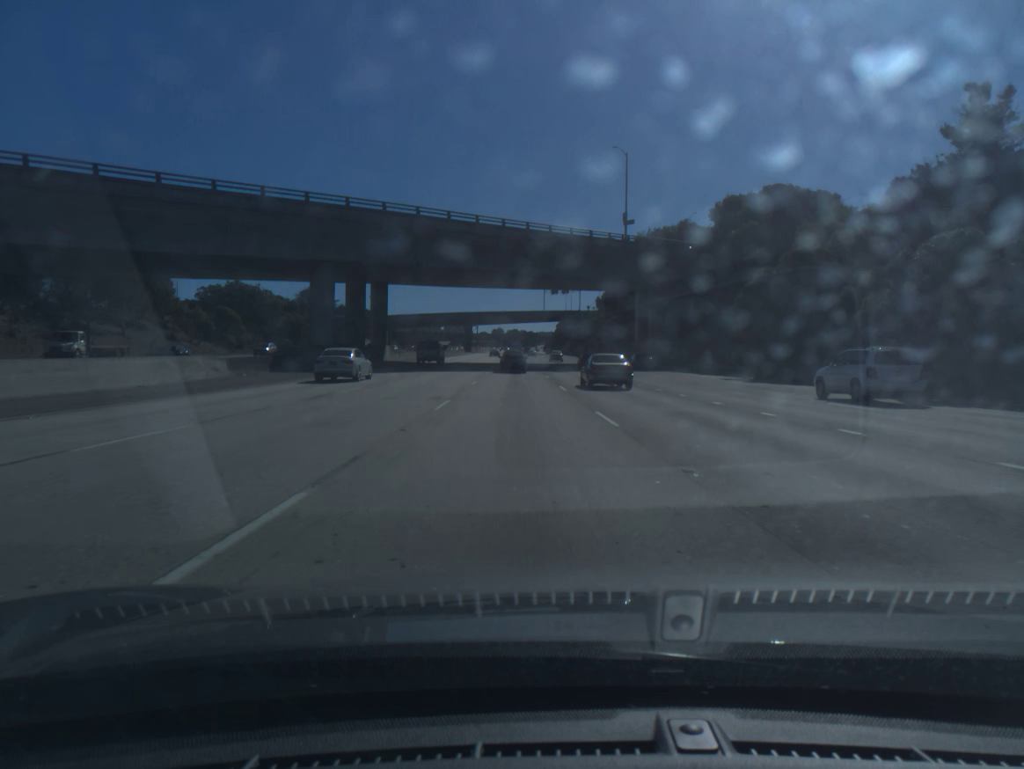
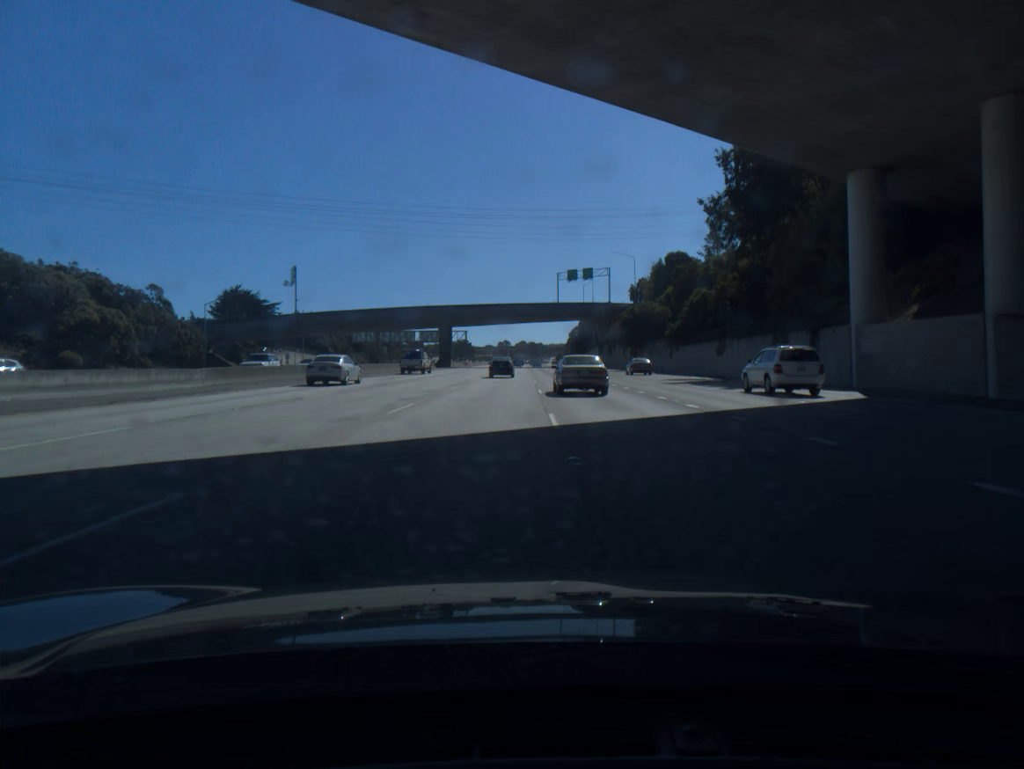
(-0.9, +73.4) m; -1°
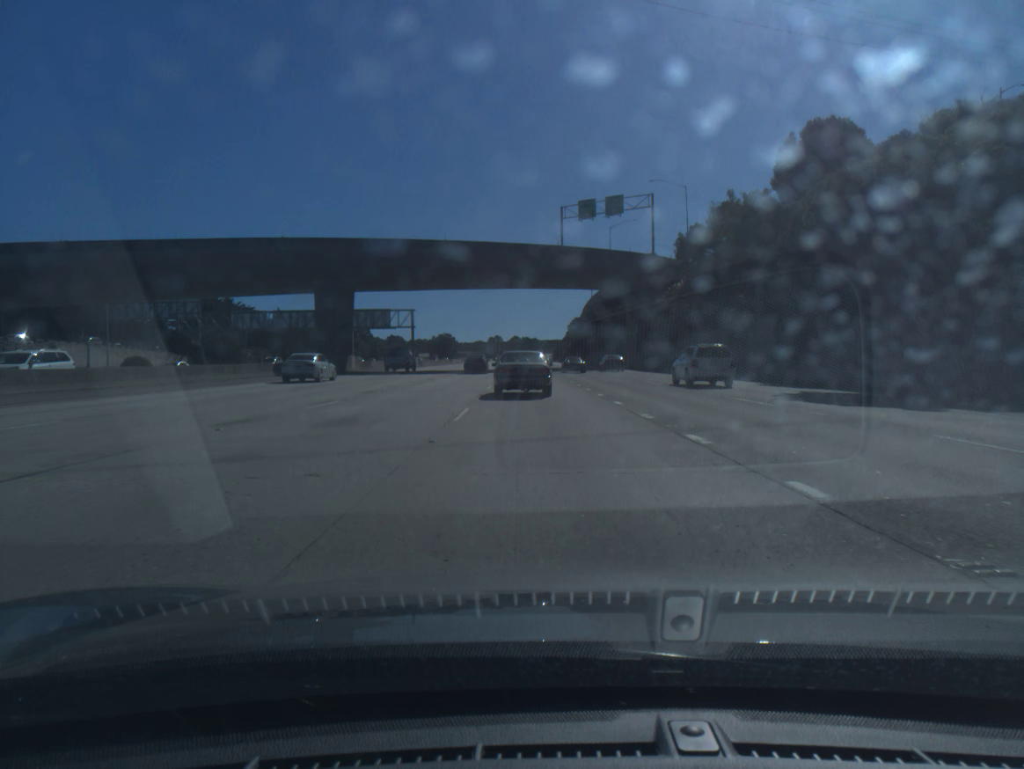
(+0.4, +72.2) m; 0°
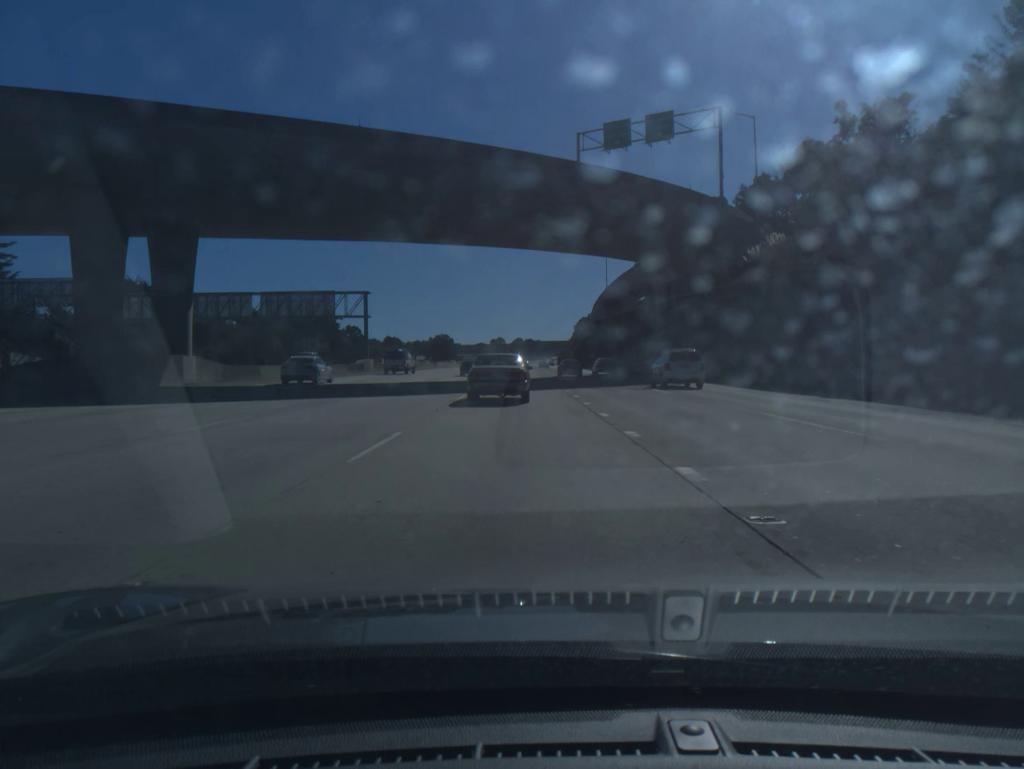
(-0.1, +34.8) m; 0°
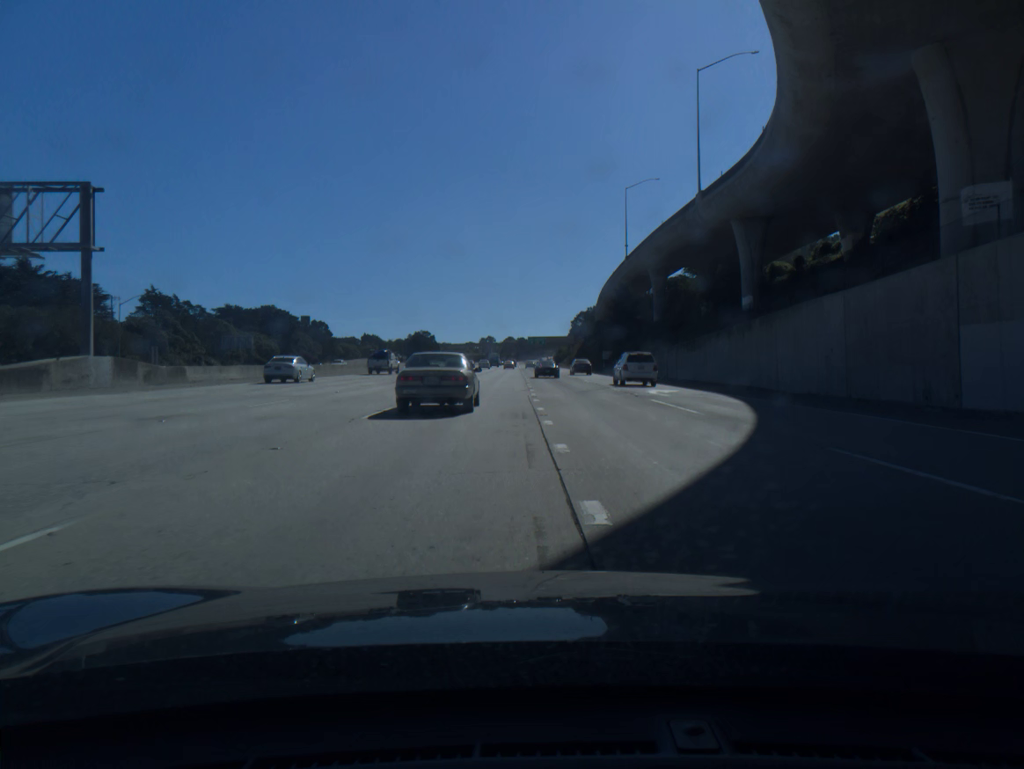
(0.0, +51.5) m; 0°
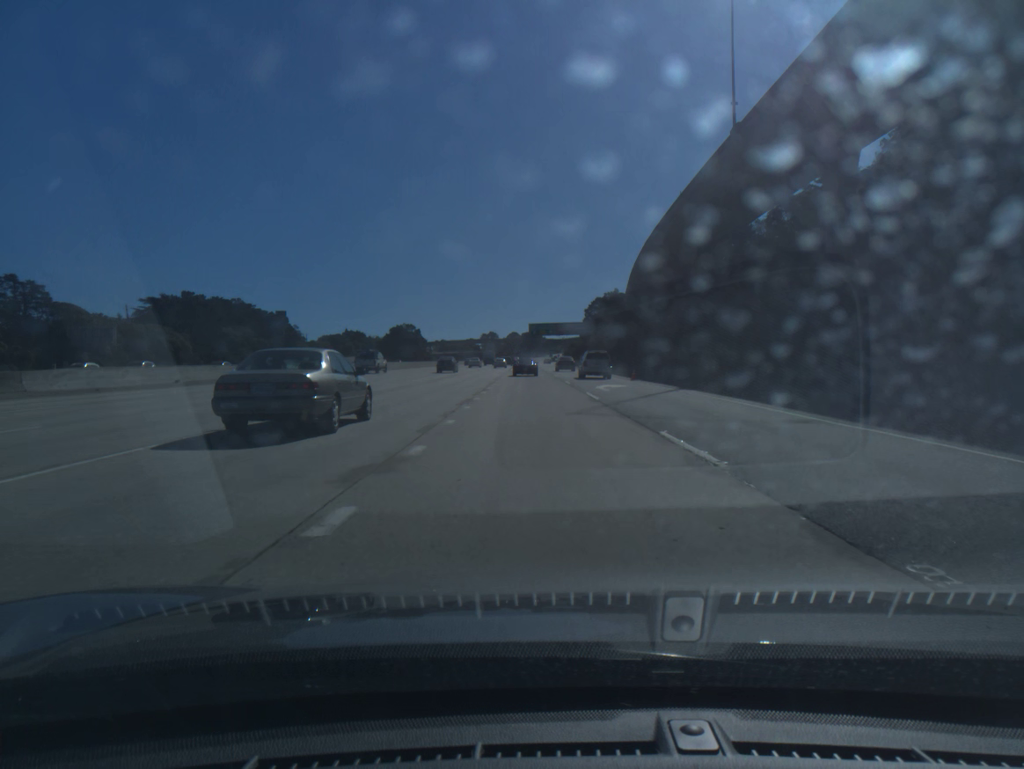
(+0.3, +67.6) m; 0°
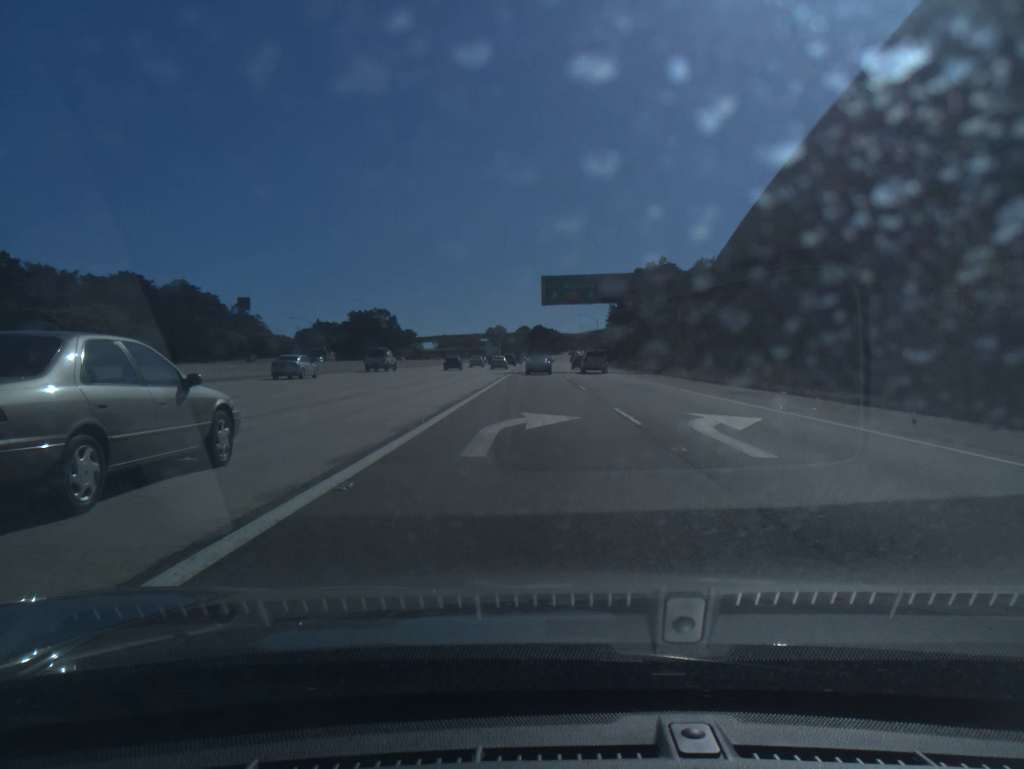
(-1.3, +83.2) m; -1°
